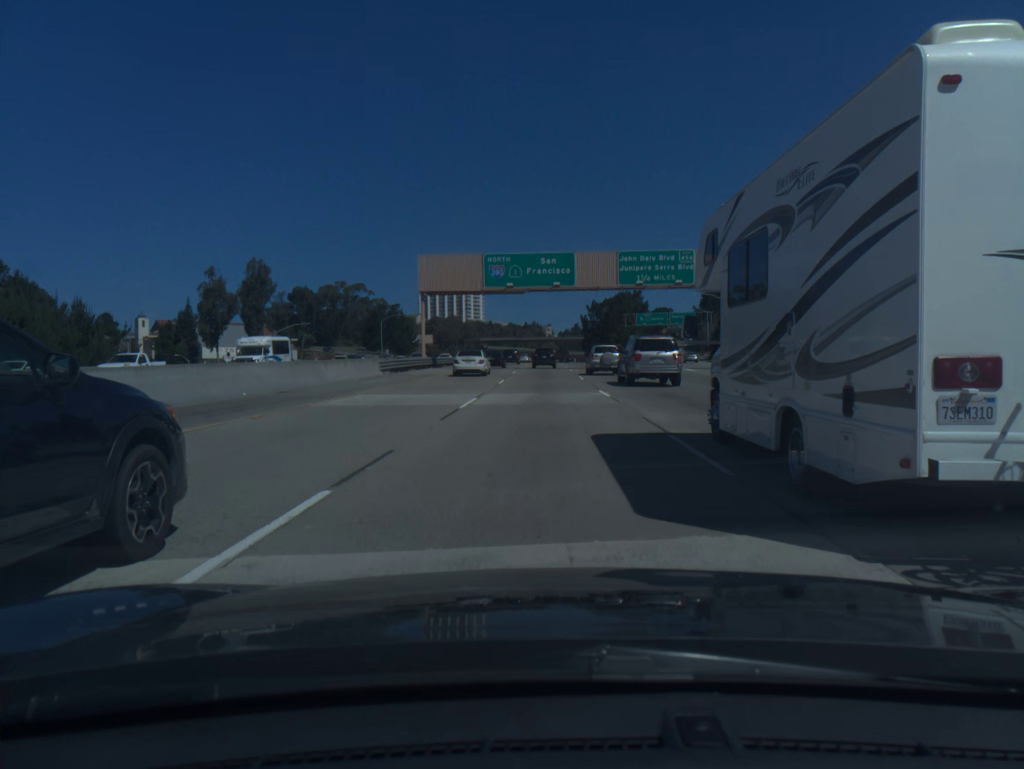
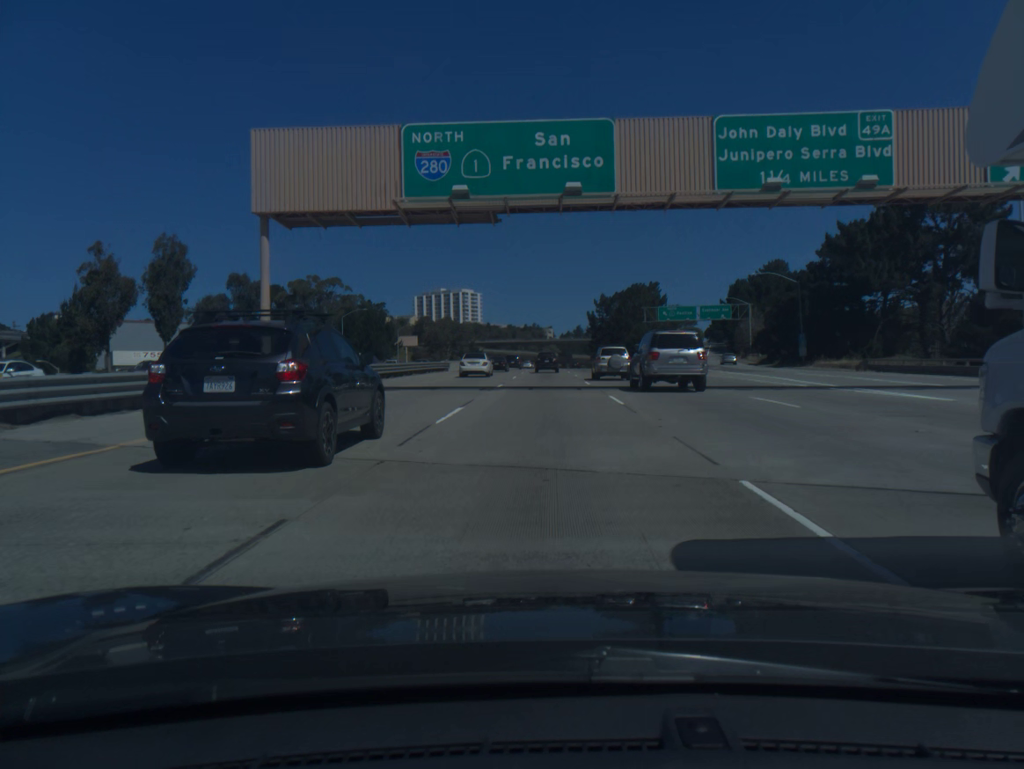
(0.0, +33.1) m; 0°
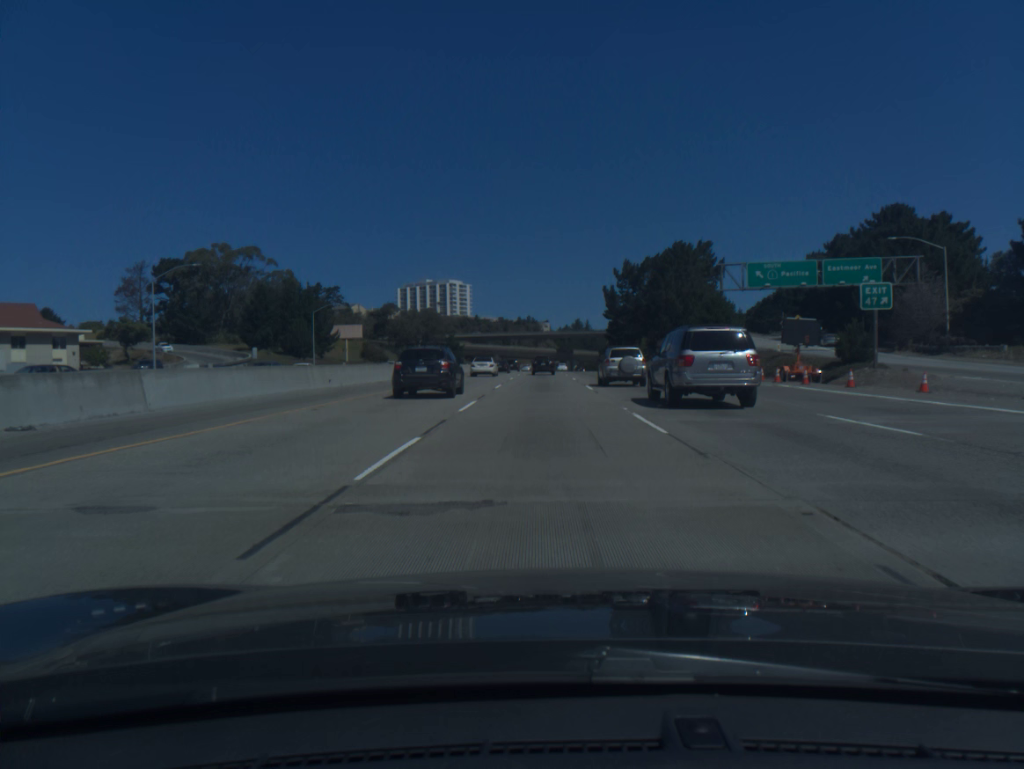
(0.0, +64.5) m; 0°
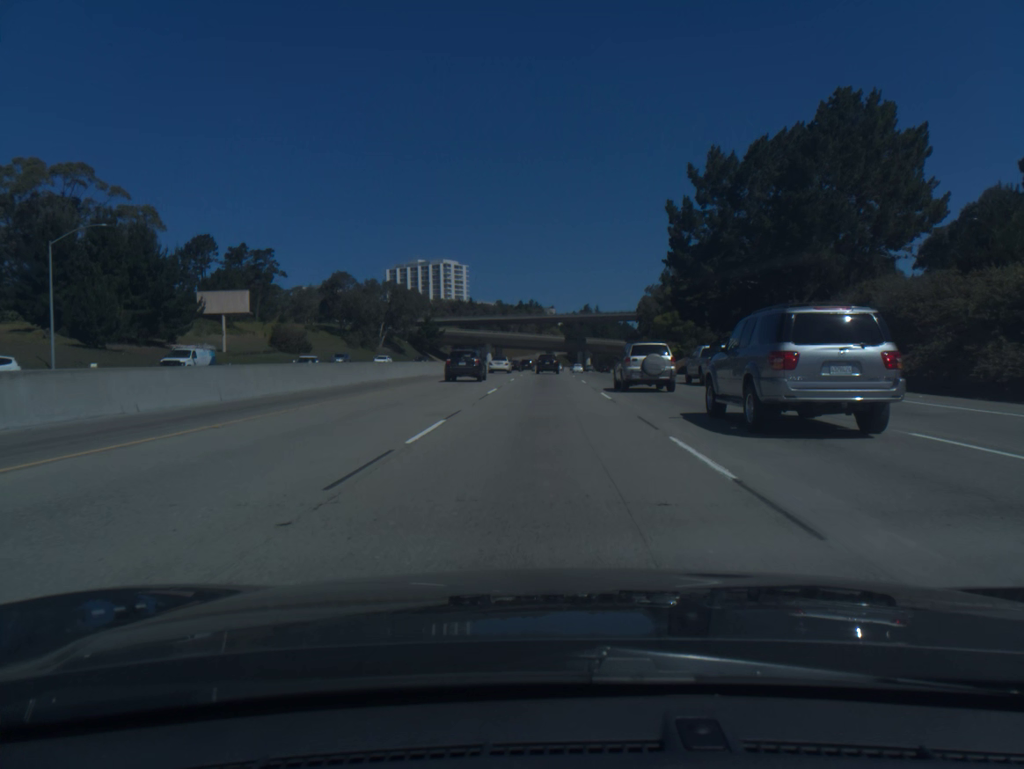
(-0.1, +64.4) m; 0°
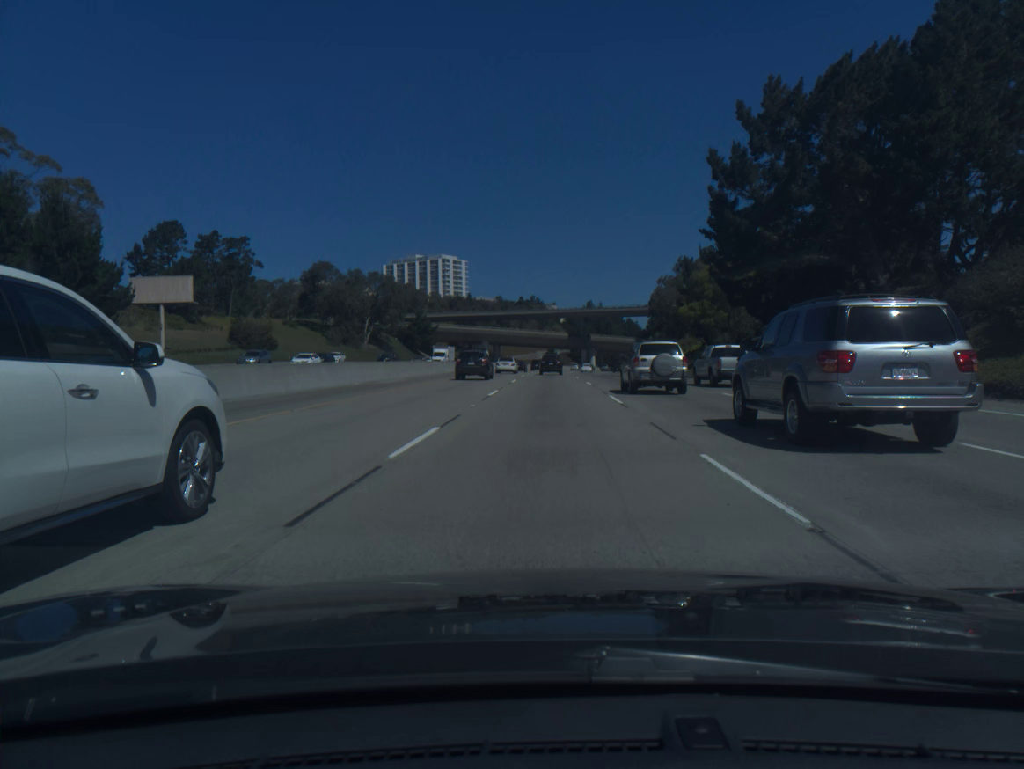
(0.0, +16.2) m; 0°
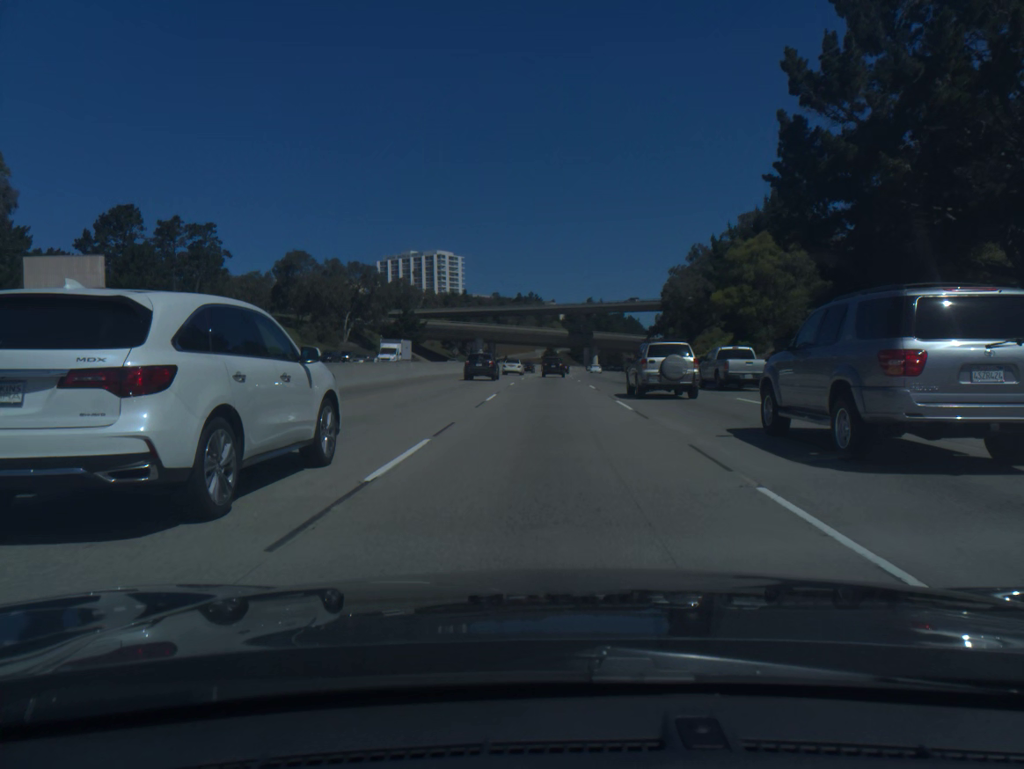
(0.0, +16.2) m; 0°
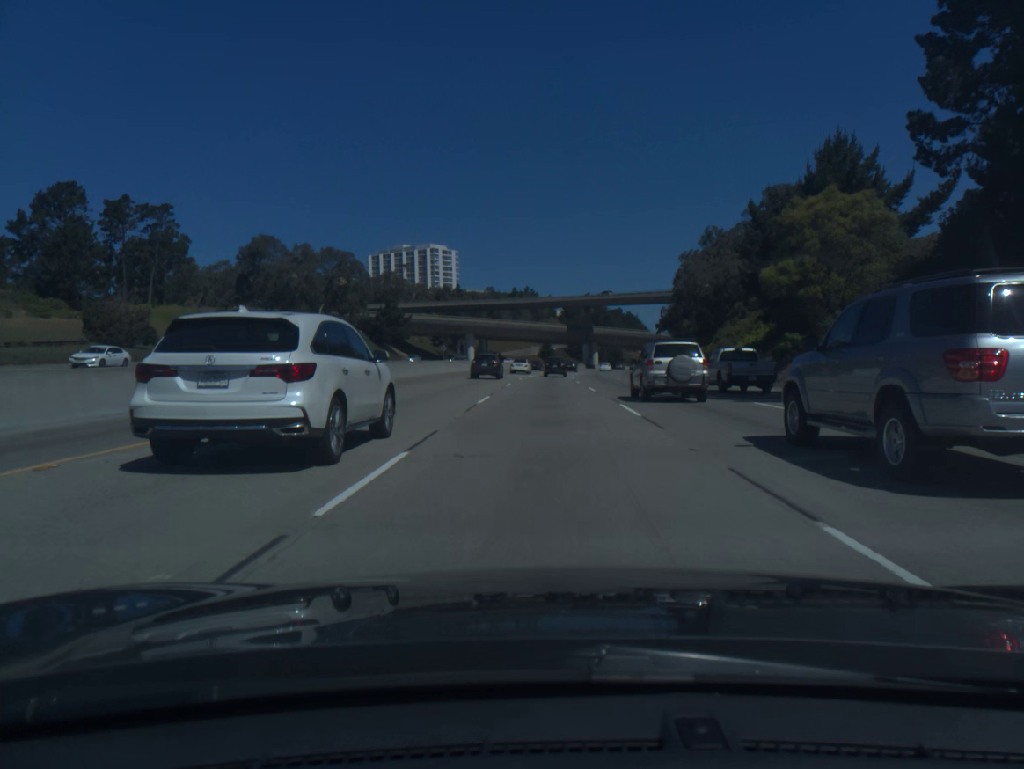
(0.0, +16.3) m; 0°
